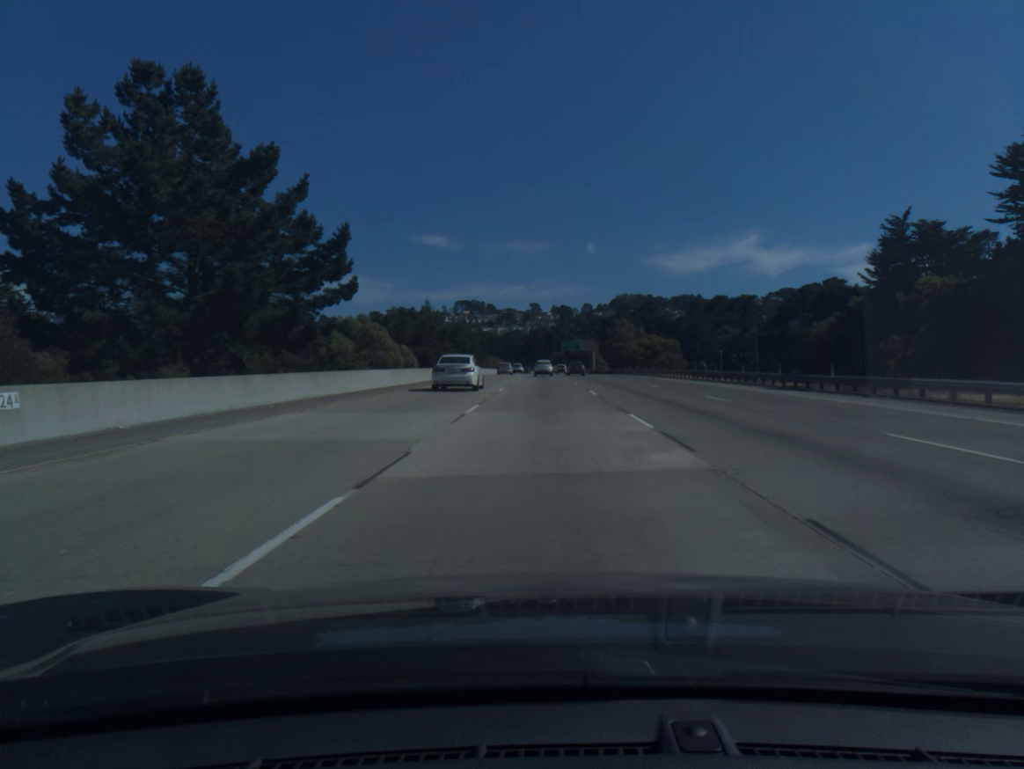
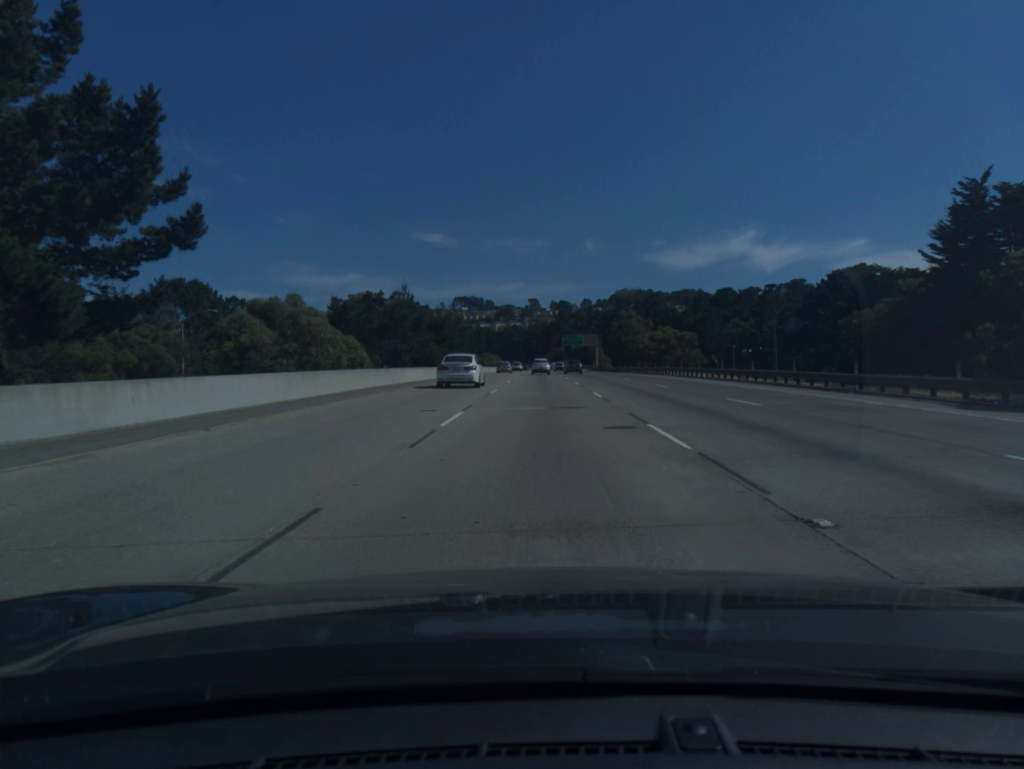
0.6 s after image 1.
(0.0, +18.3) m; 0°
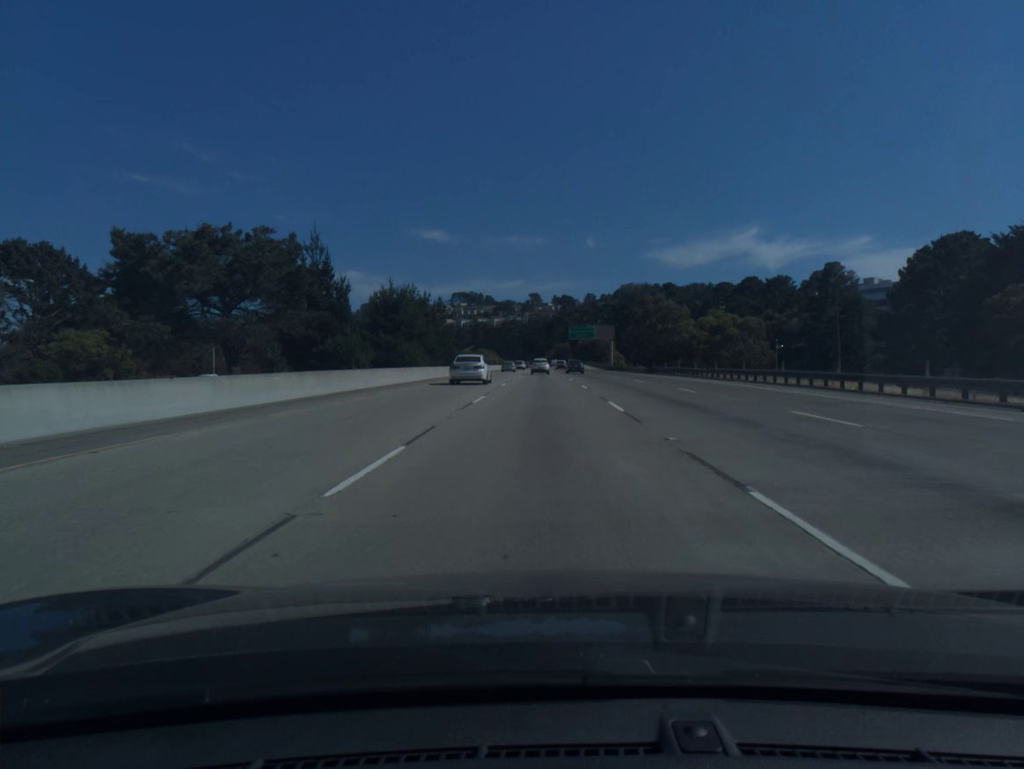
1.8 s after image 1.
(0.0, +36.3) m; 0°
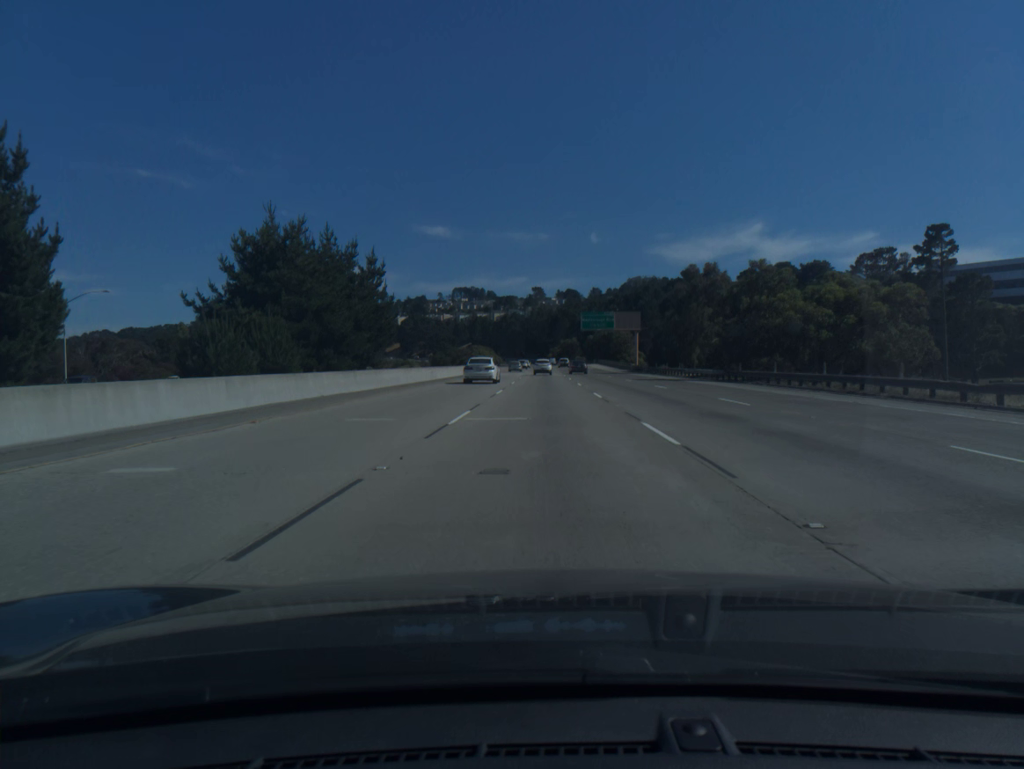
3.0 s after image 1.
(0.0, +36.0) m; 0°
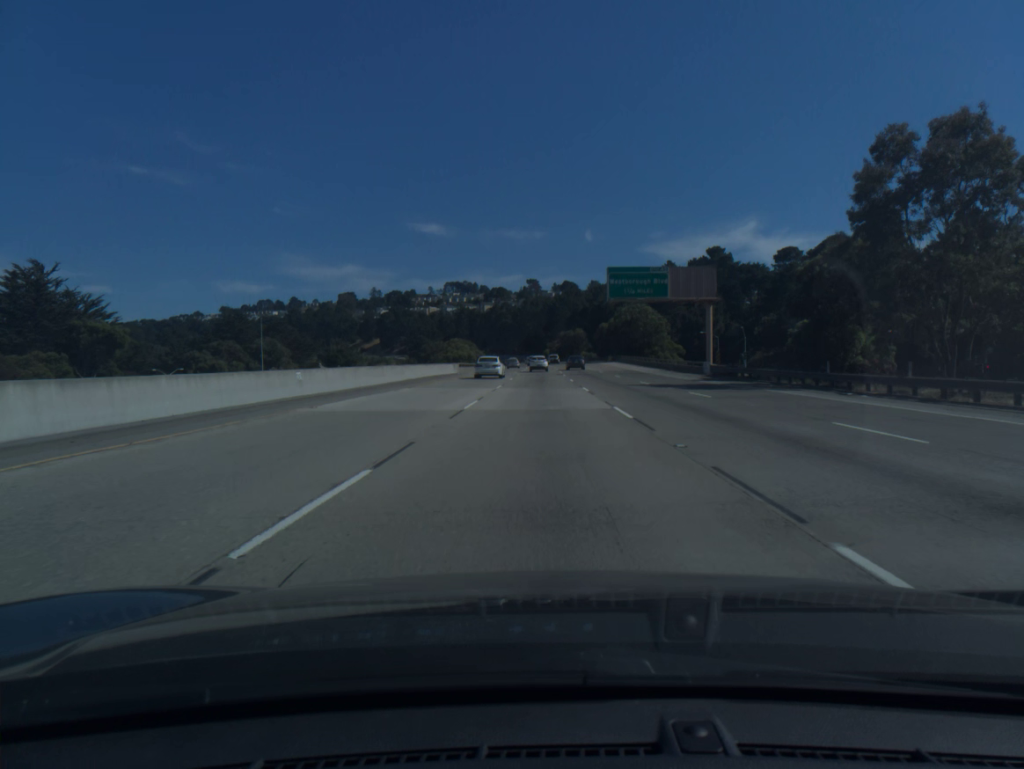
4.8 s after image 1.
(+0.1, +54.0) m; 0°
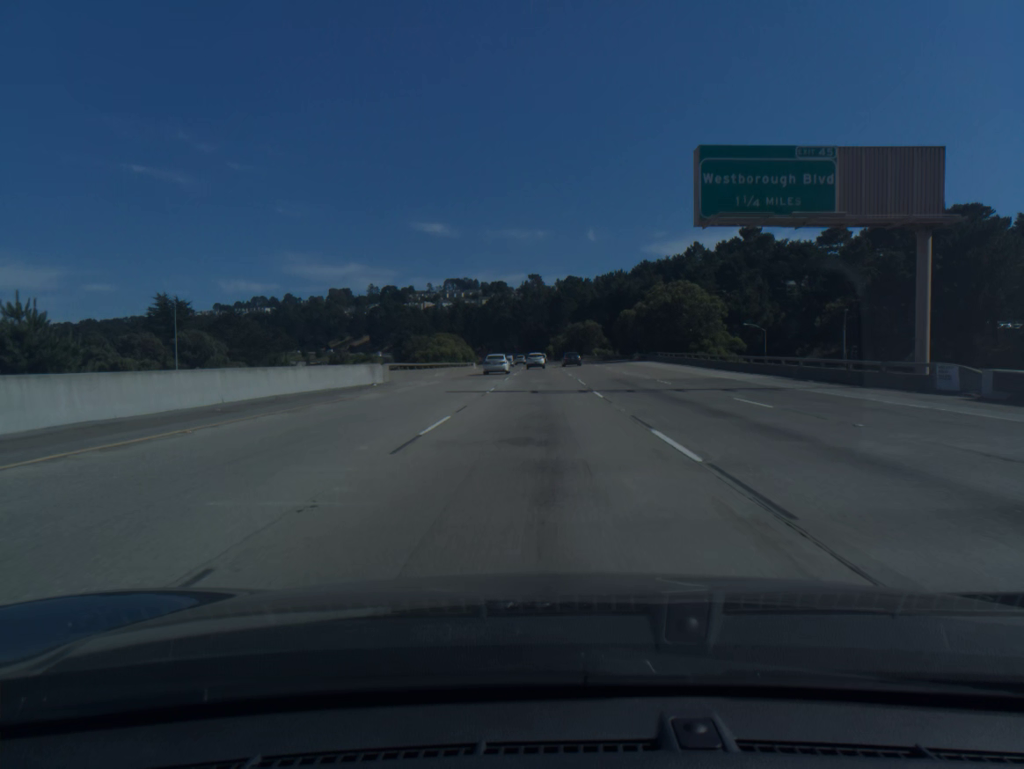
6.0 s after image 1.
(0.0, +36.1) m; 0°
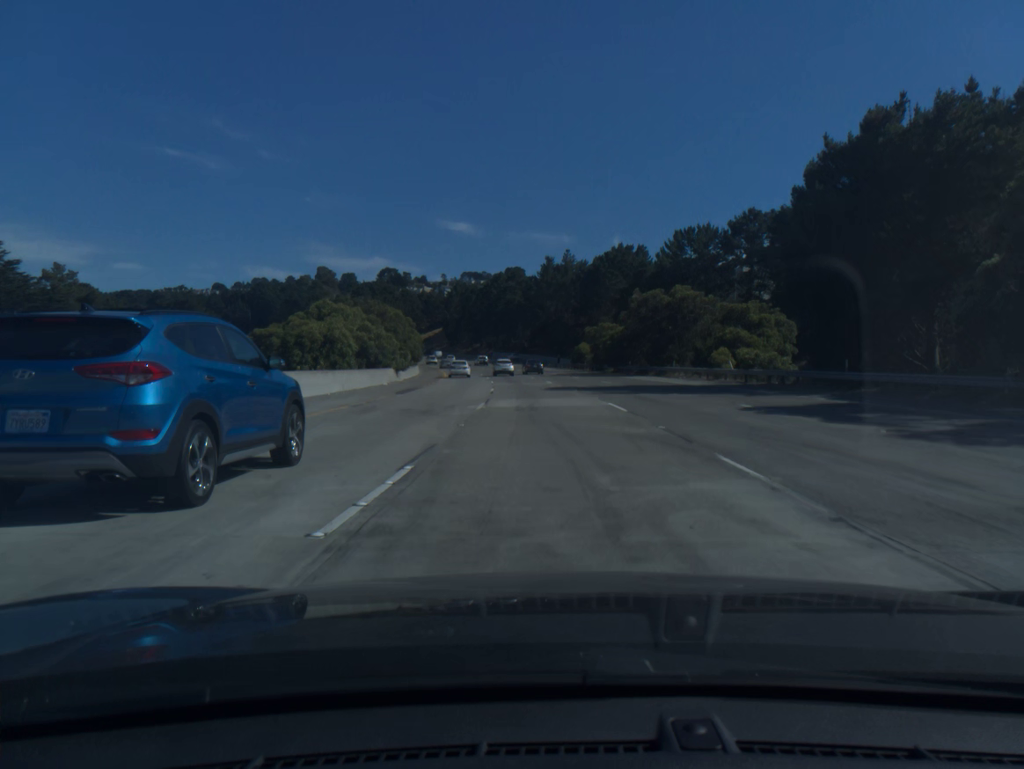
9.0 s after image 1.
(-0.6, +90.2) m; -1°
